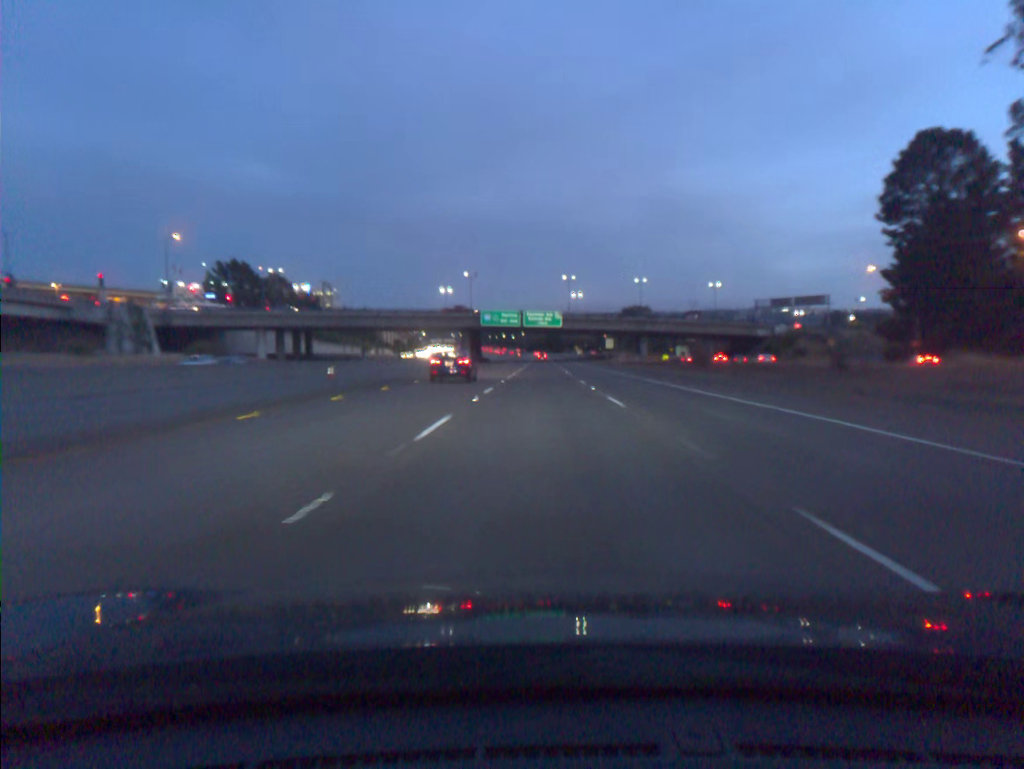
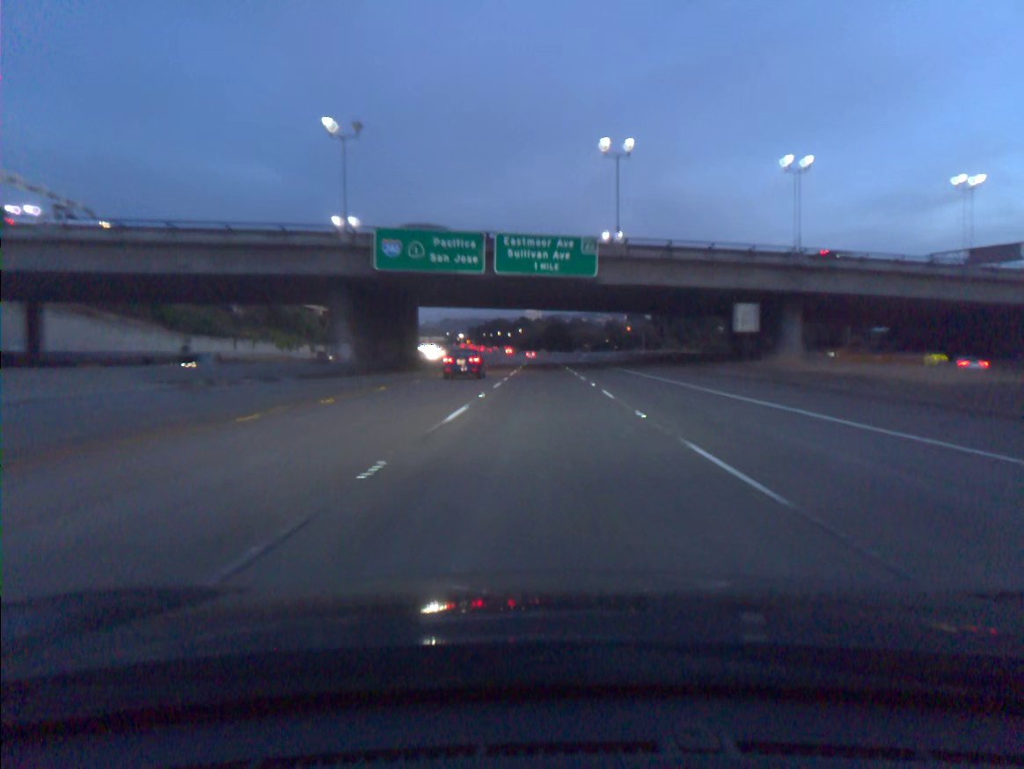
(-0.1, +86.4) m; 0°
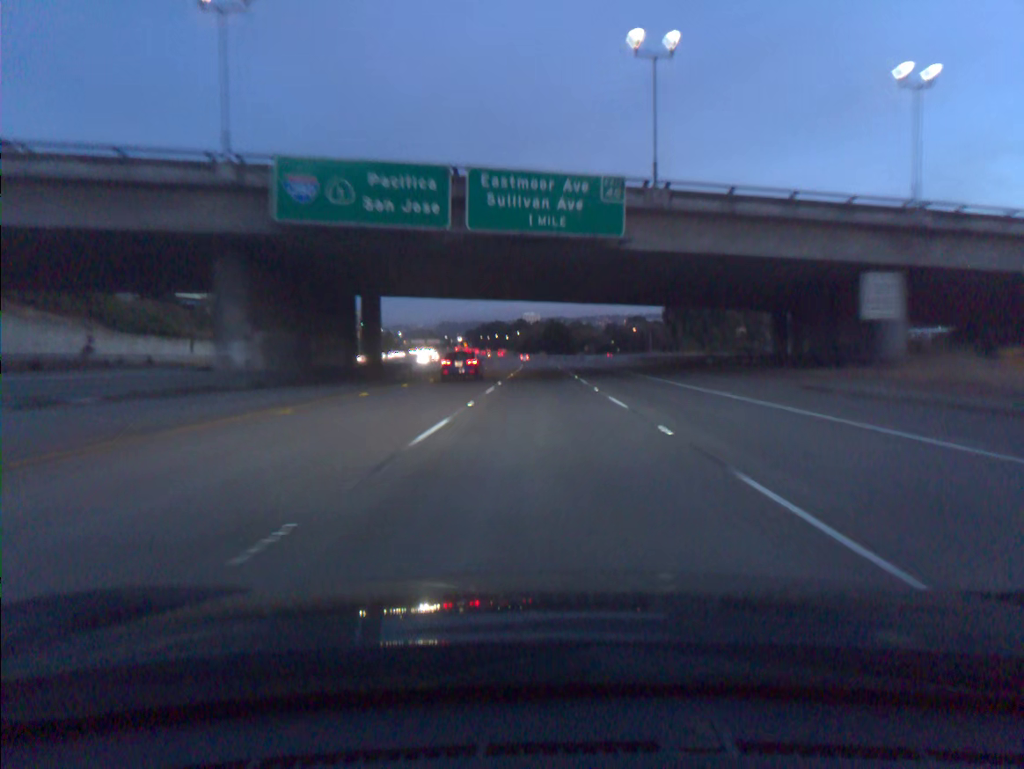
(0.0, +17.6) m; 0°
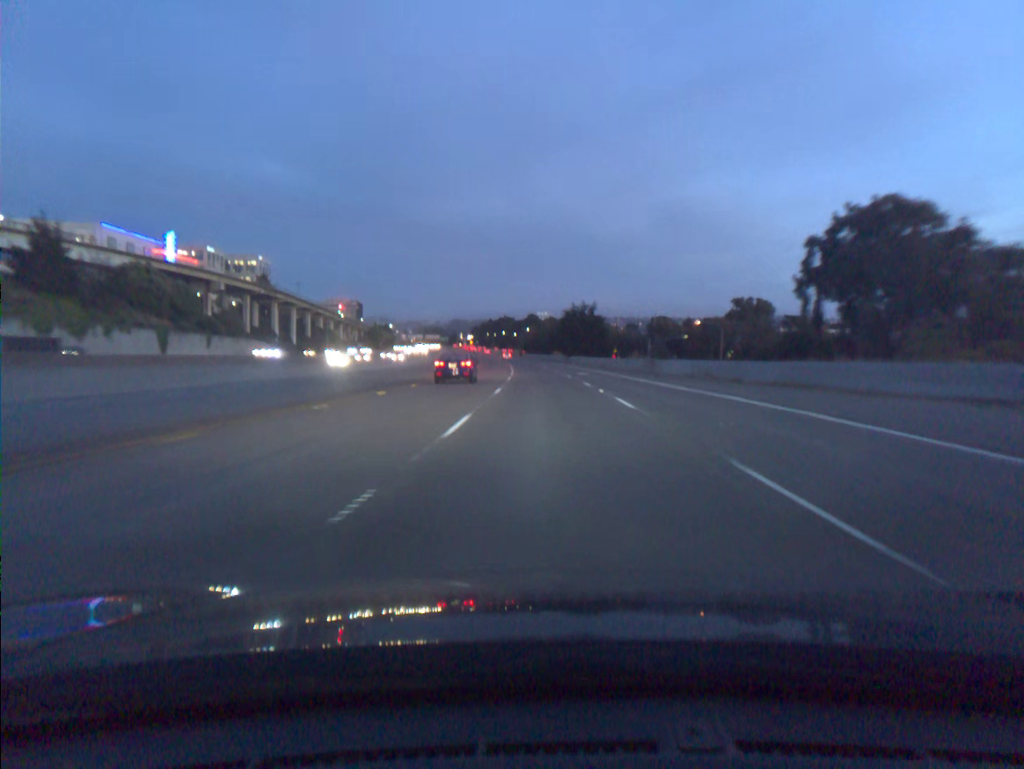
(-0.5, +71.5) m; -1°
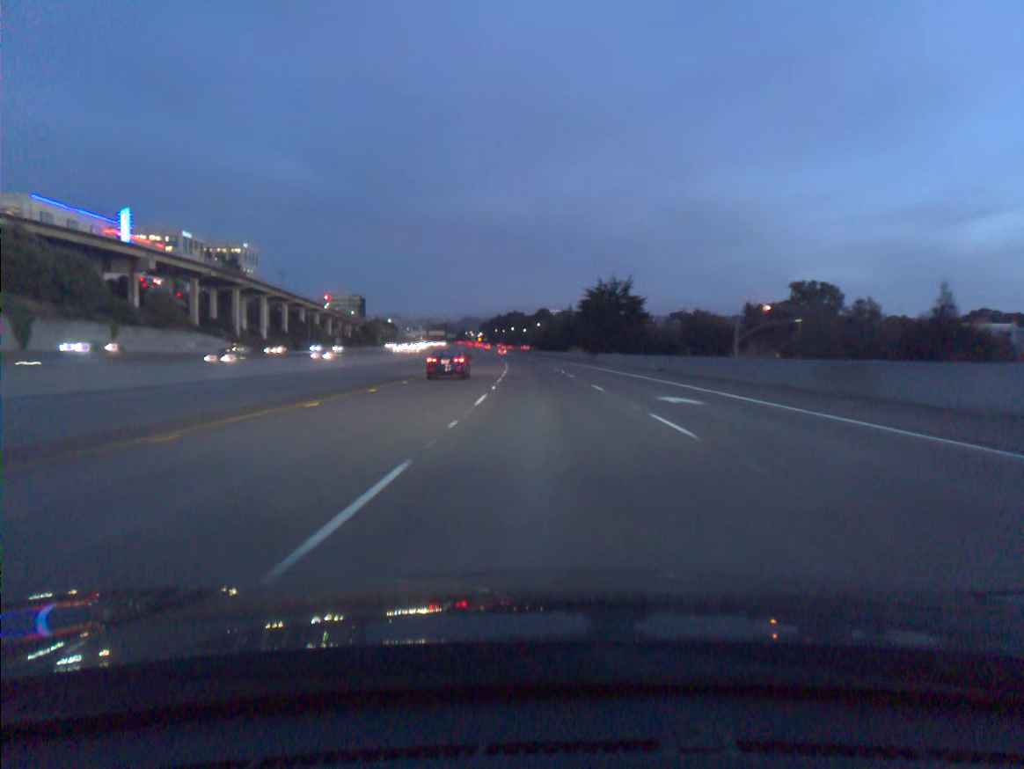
(-0.2, +36.4) m; -1°
